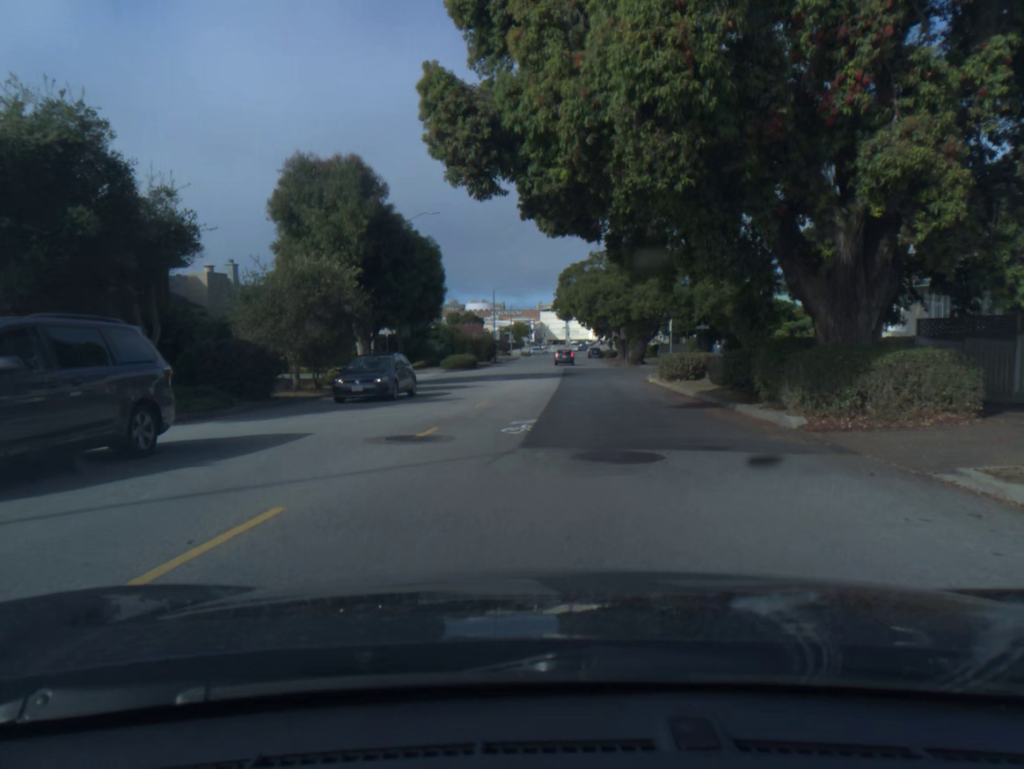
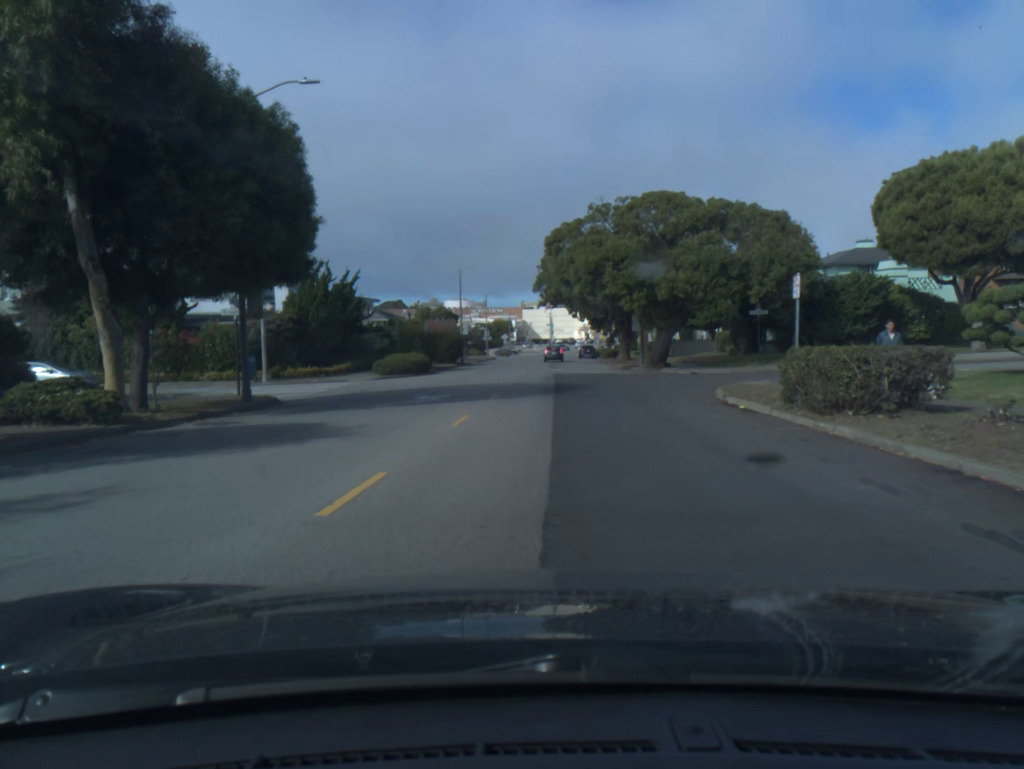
(+0.2, +19.6) m; +1°
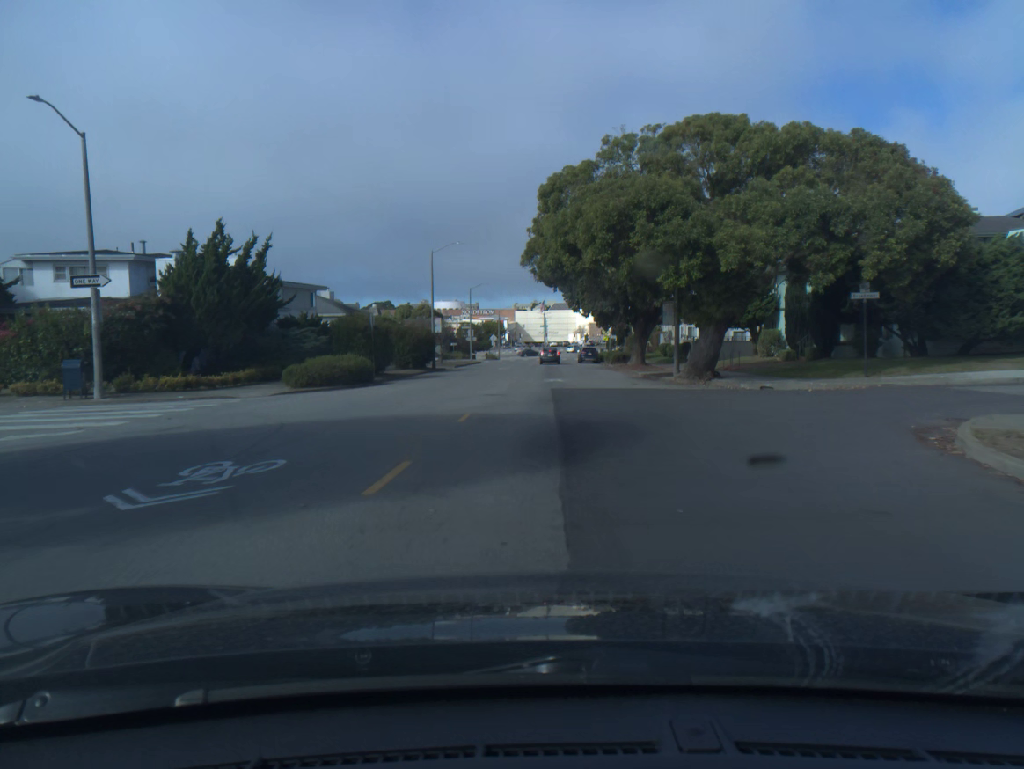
(+0.2, +13.9) m; +1°
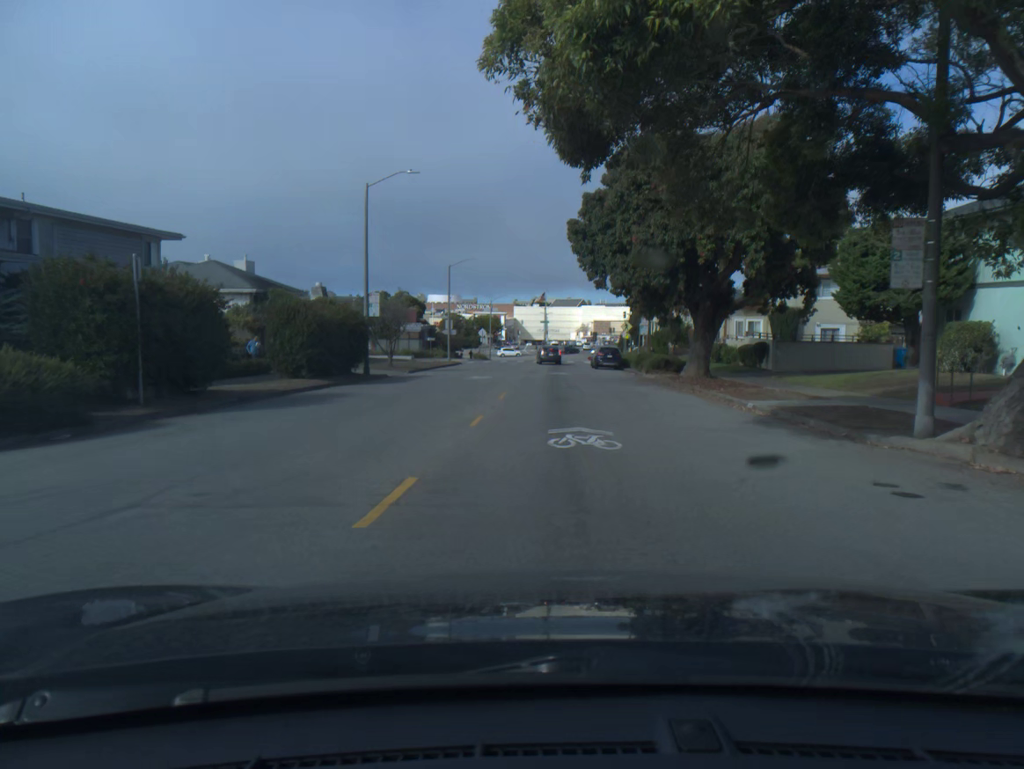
(-0.1, +21.2) m; 0°
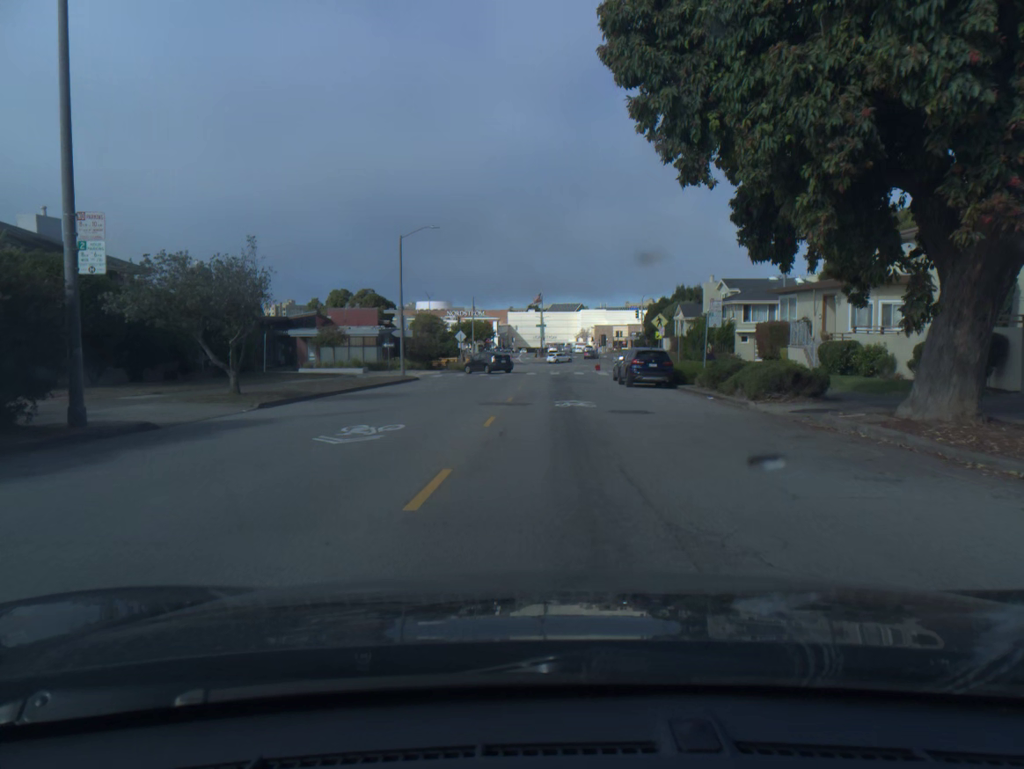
(+0.1, +21.3) m; 0°
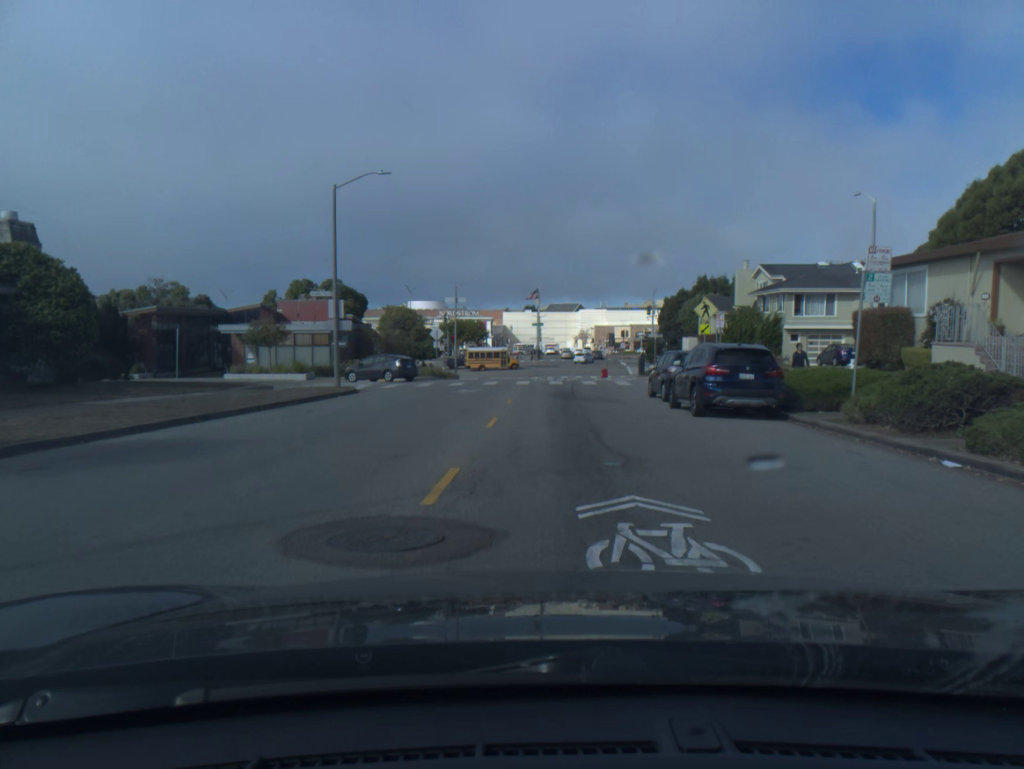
(0.0, +14.3) m; 0°
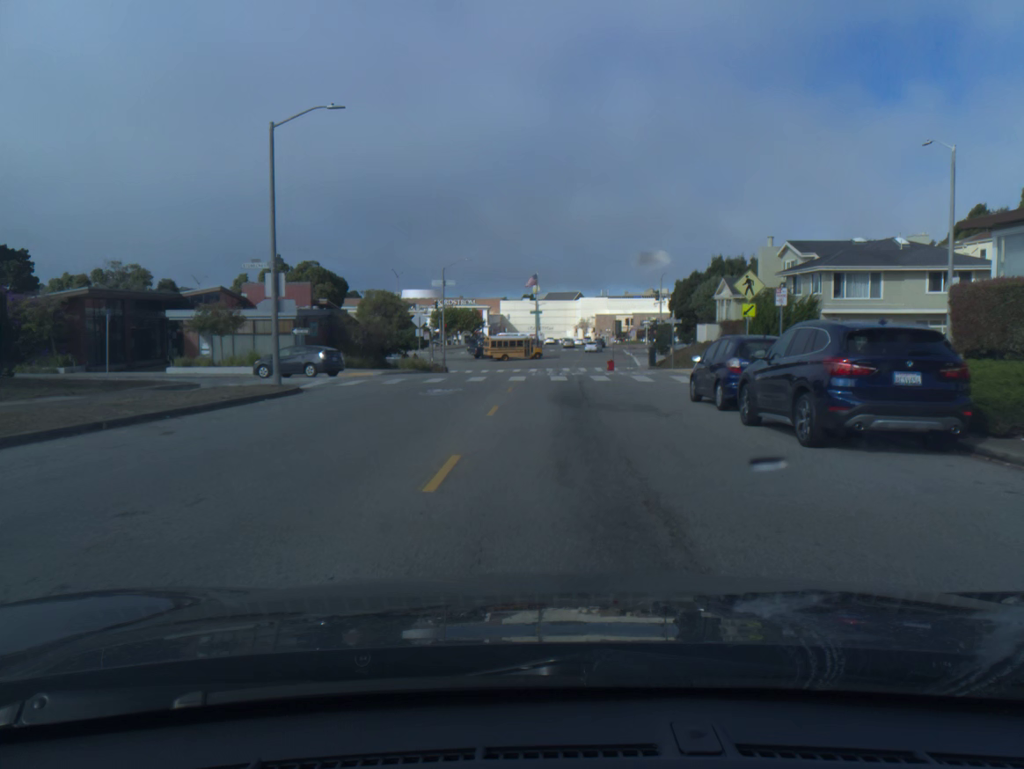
(0.0, +7.1) m; 0°
